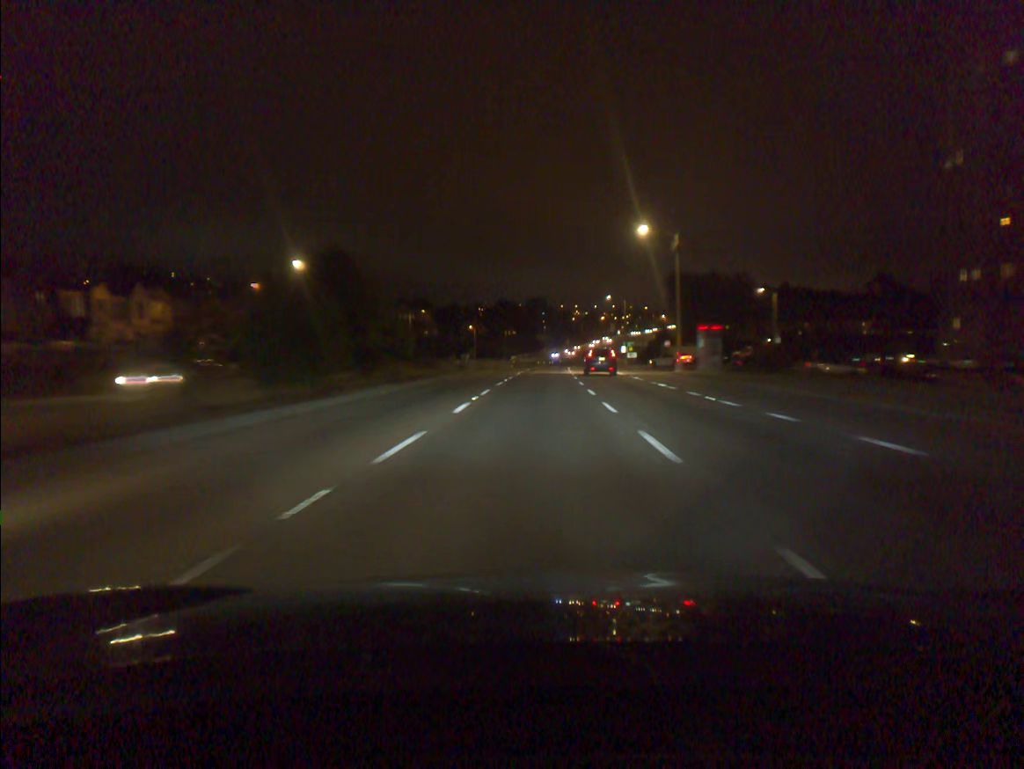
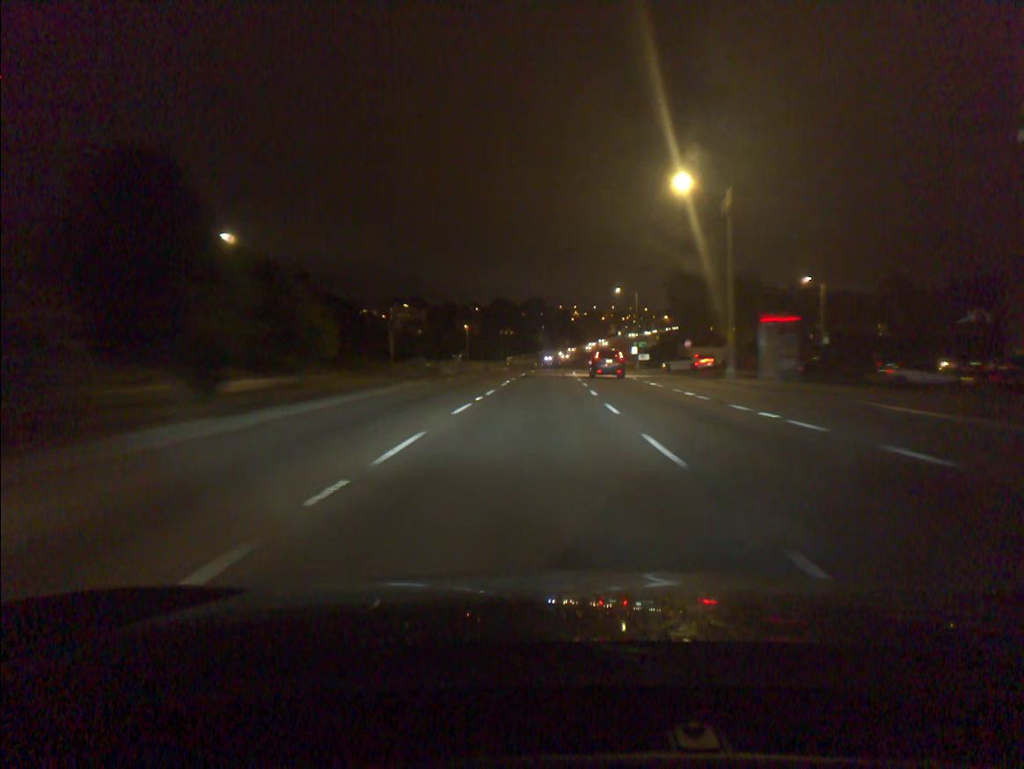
(0.0, +14.7) m; 0°
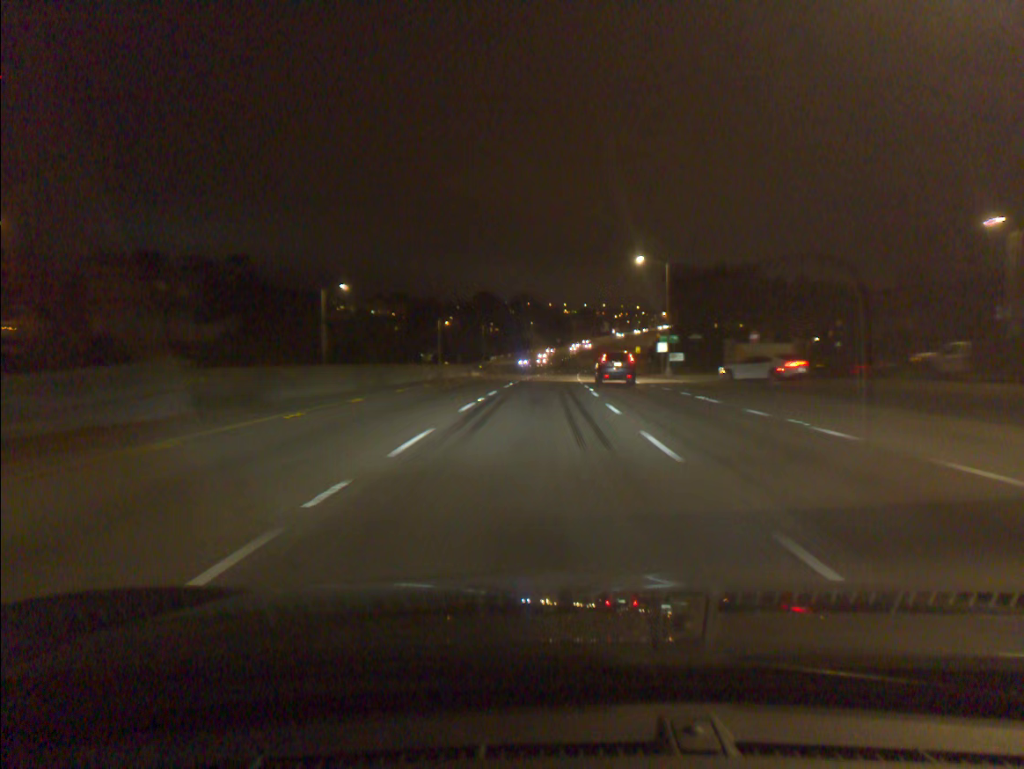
(+0.2, +29.3) m; +1°
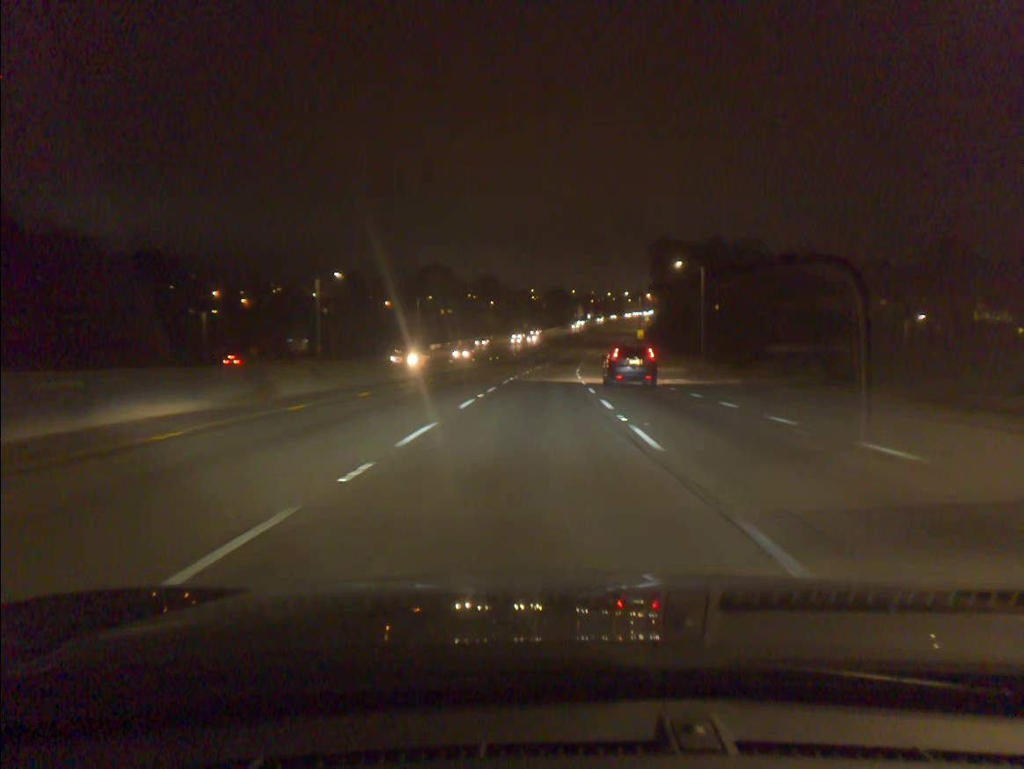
(+1.3, +58.2) m; +2°
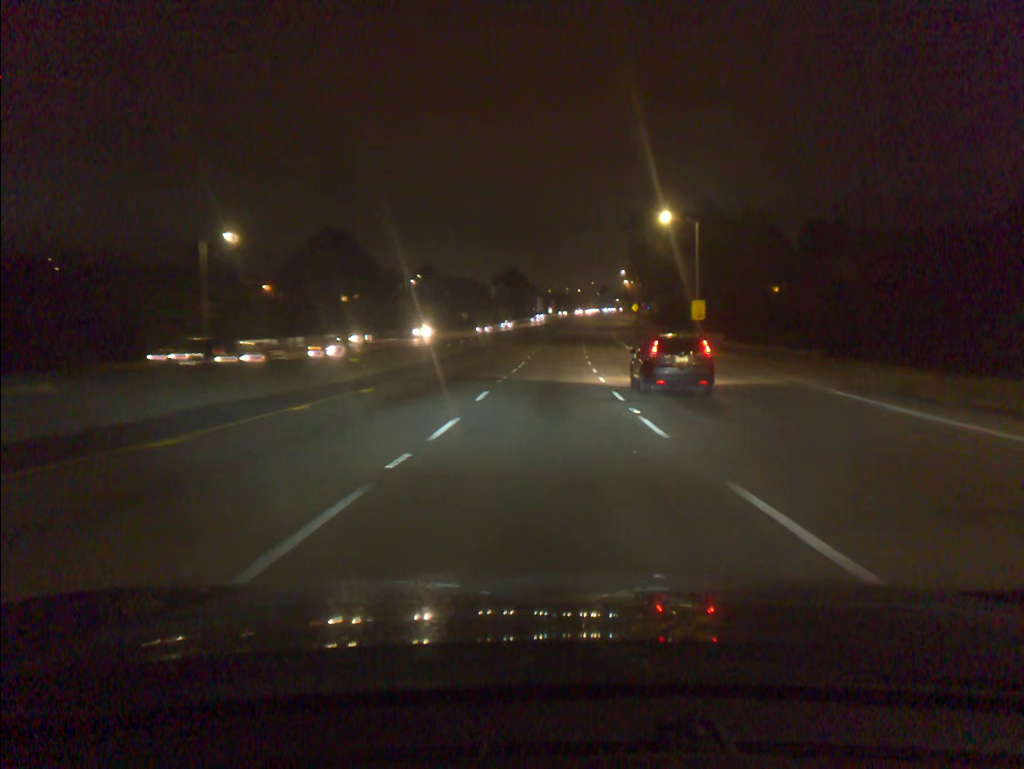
(+1.8, +72.7) m; +3°
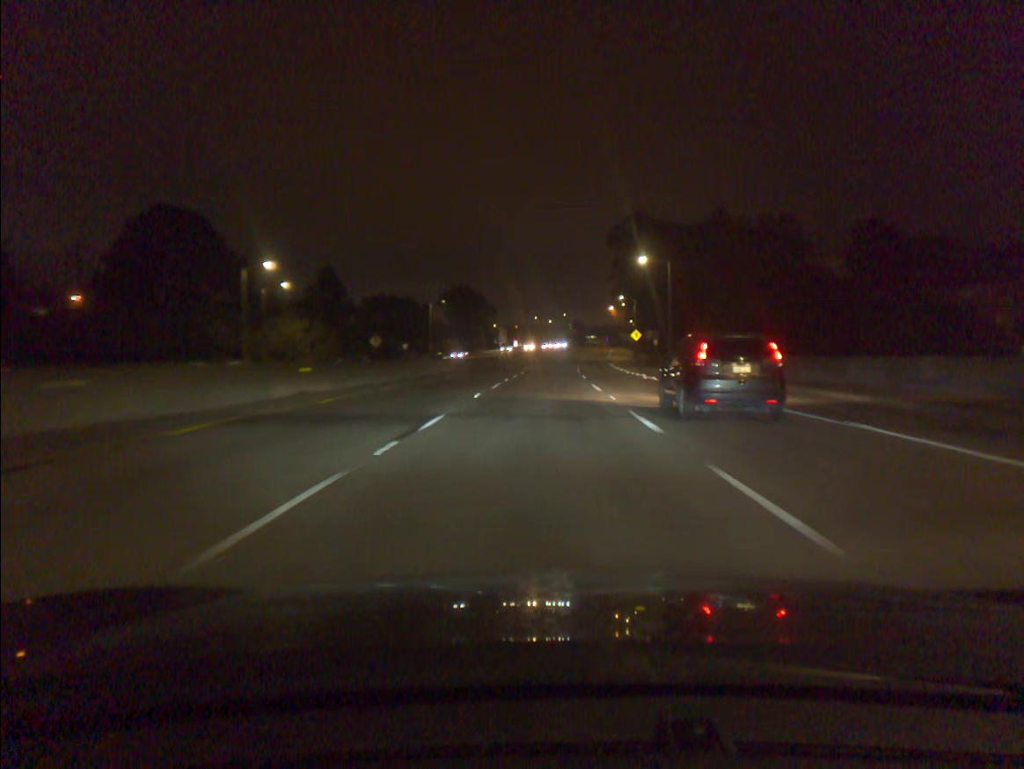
(+1.4, +58.1) m; +2°
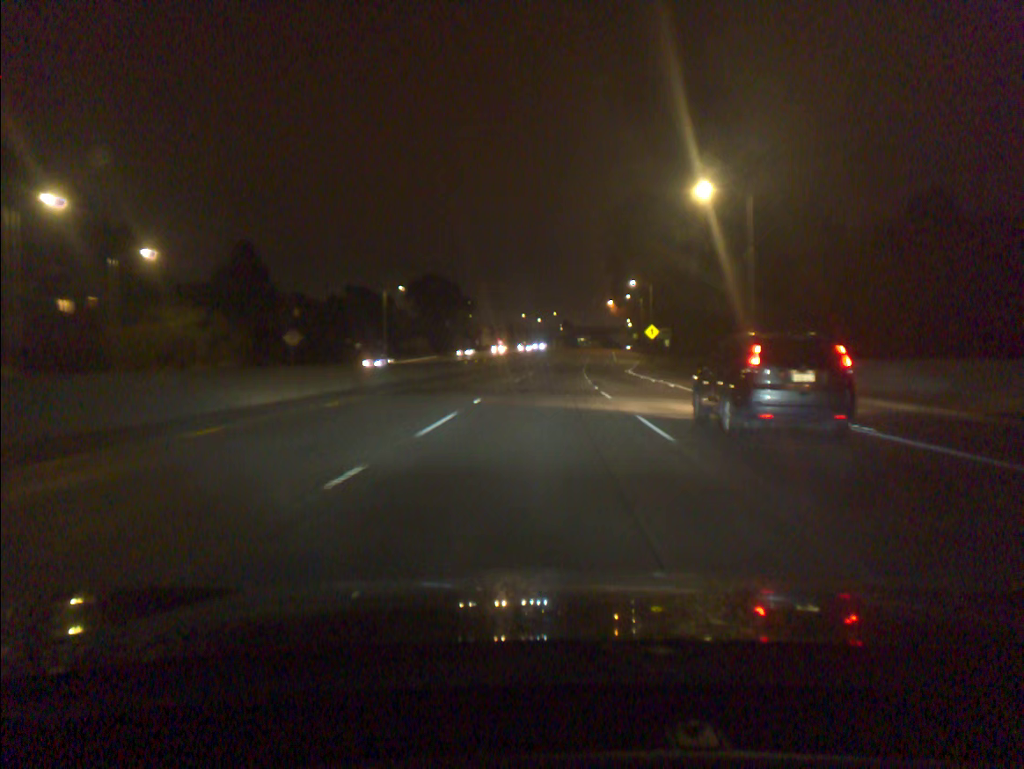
(+0.2, +29.1) m; +1°
